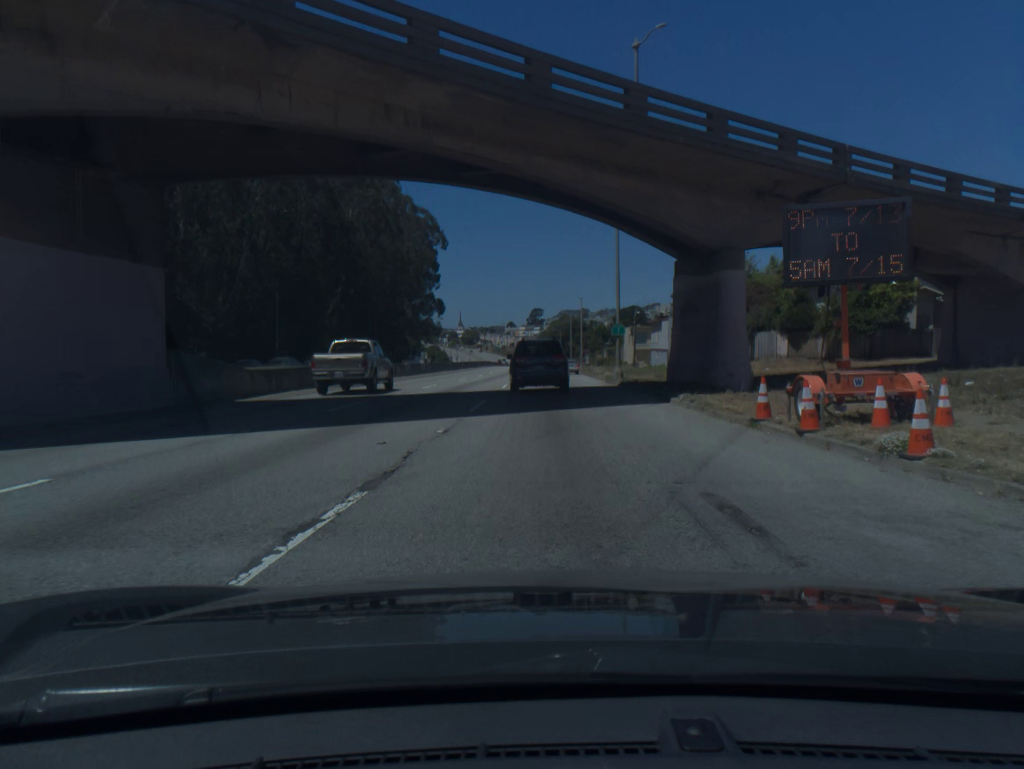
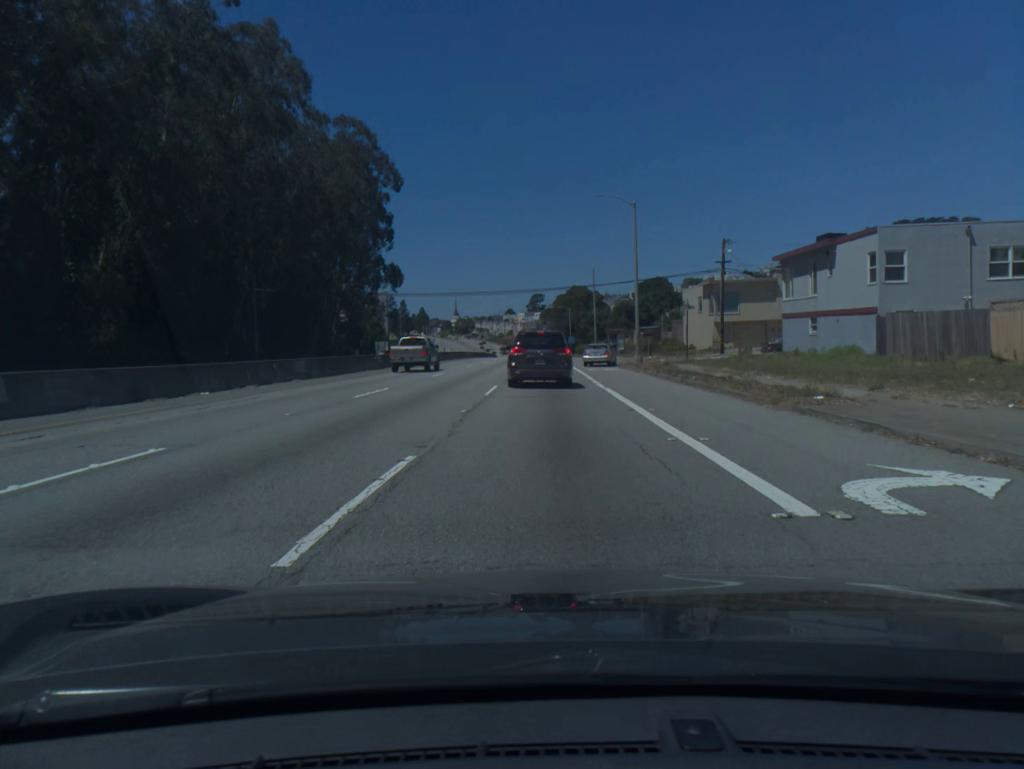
(-0.1, +56.8) m; 0°
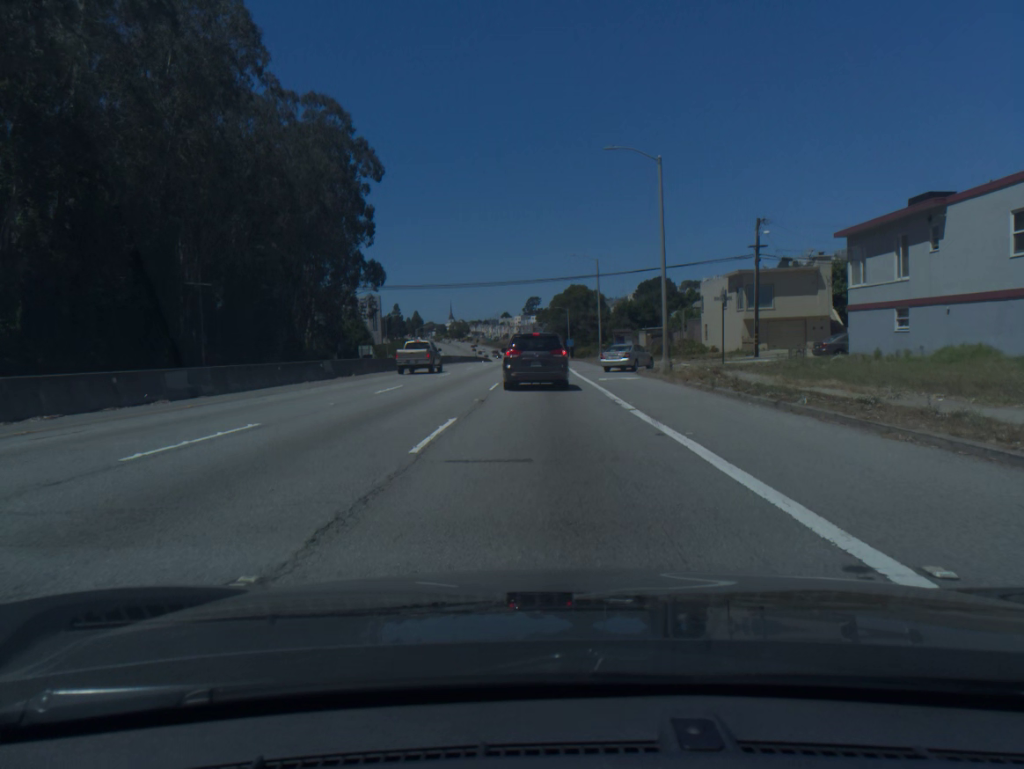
(0.0, +11.2) m; 0°
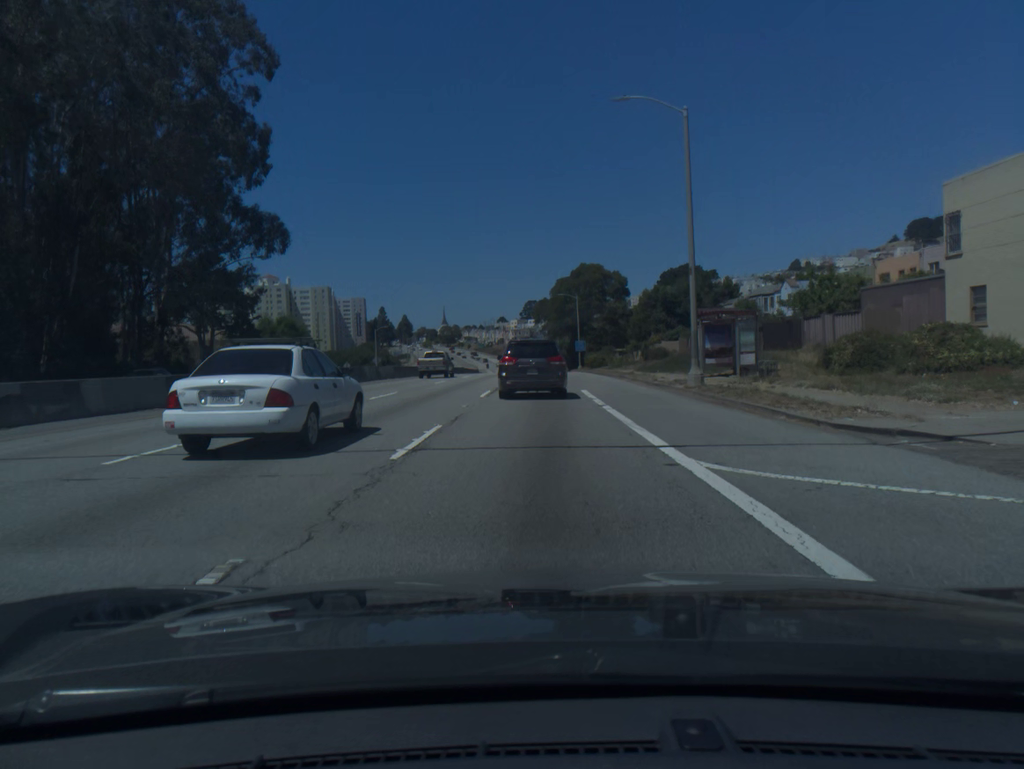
(+0.1, +44.0) m; 0°
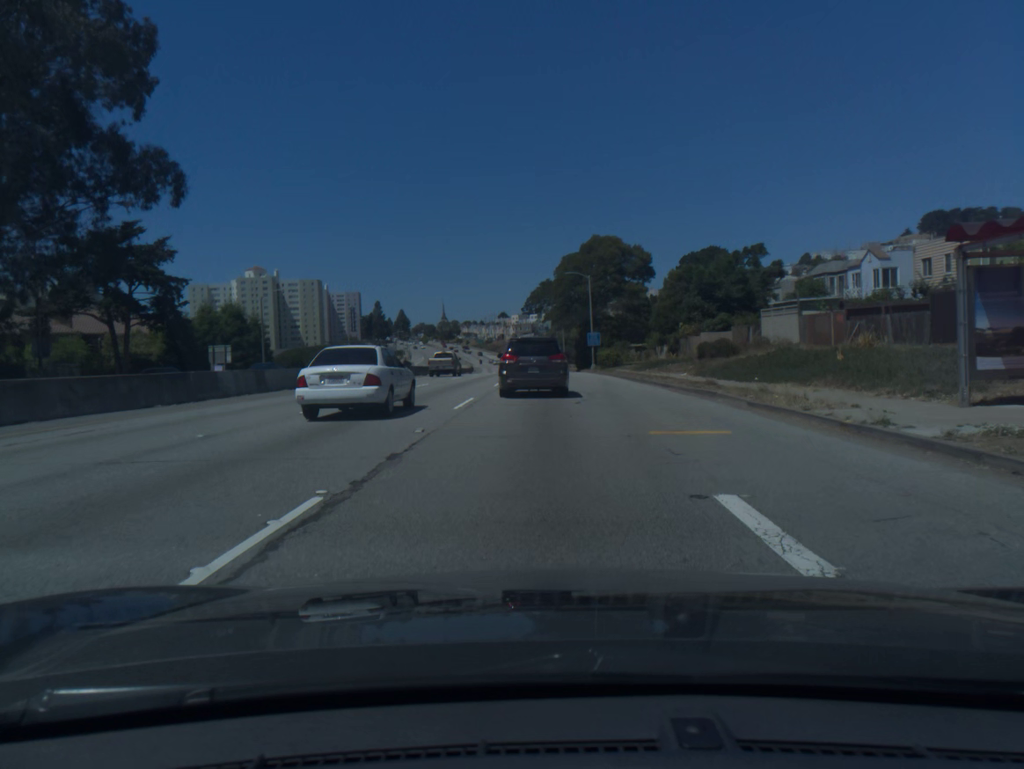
(+0.1, +21.8) m; 0°
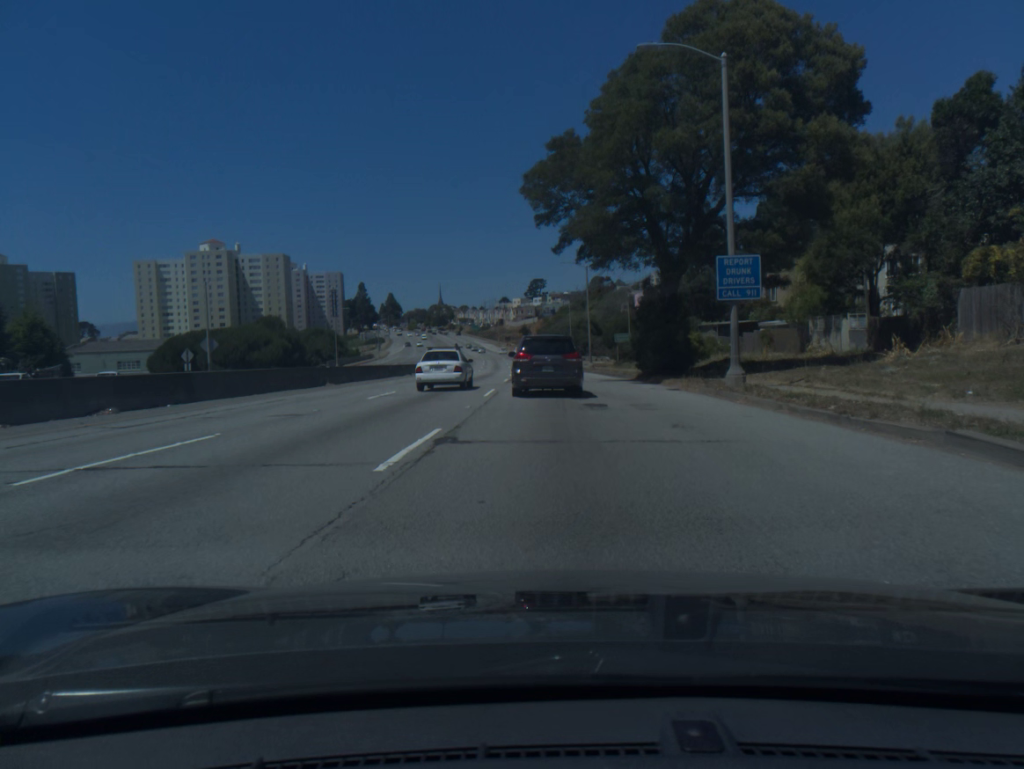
(-0.5, +53.7) m; -1°
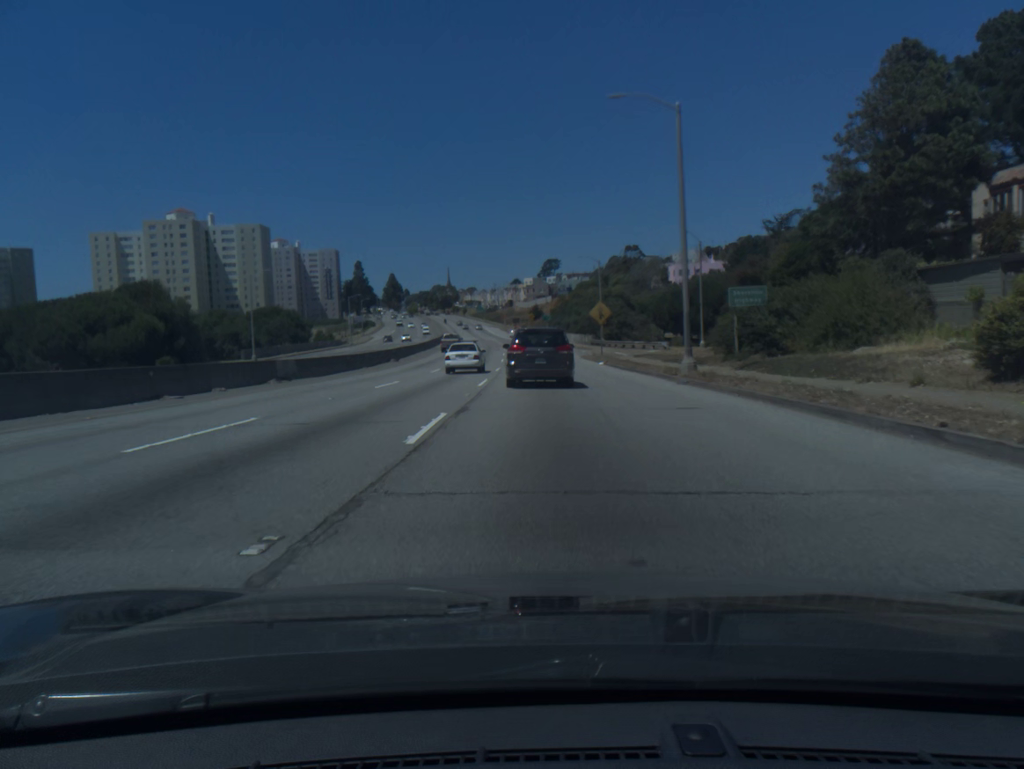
(-0.3, +42.2) m; -1°
